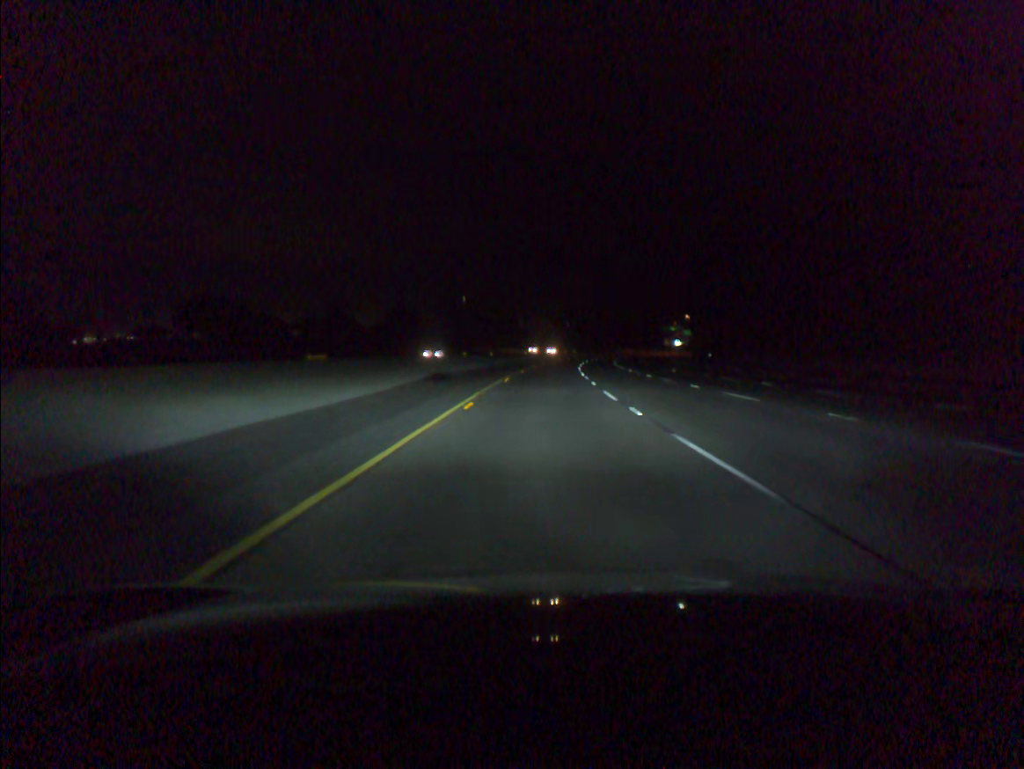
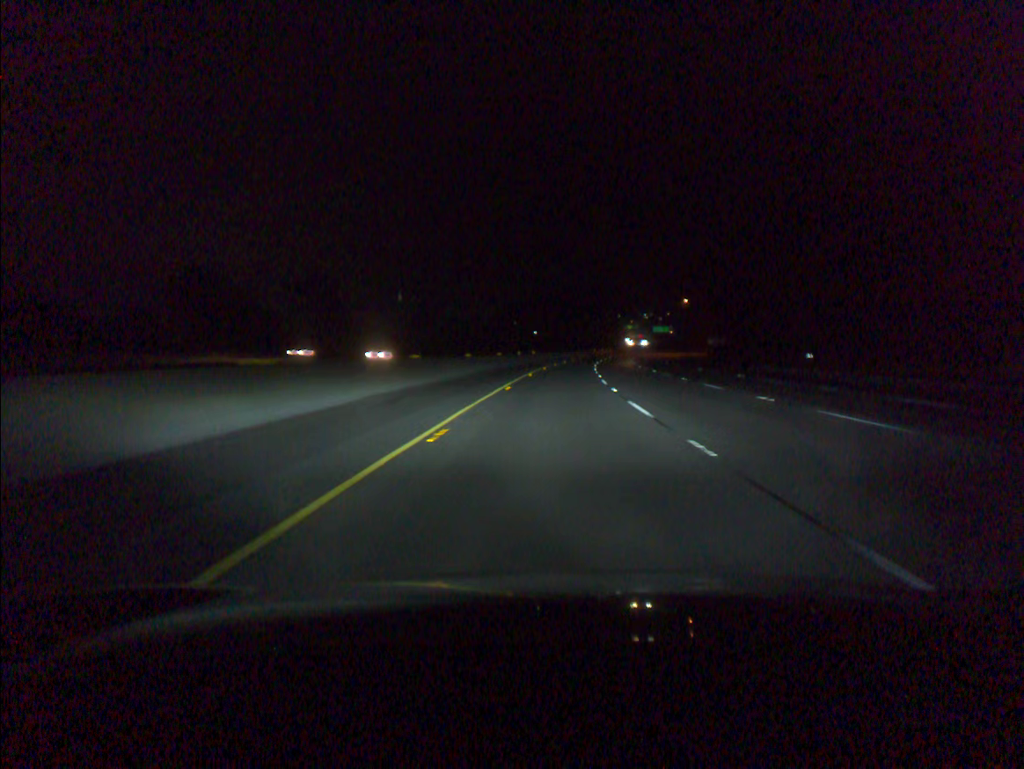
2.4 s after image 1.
(+1.9, +79.1) m; +4°
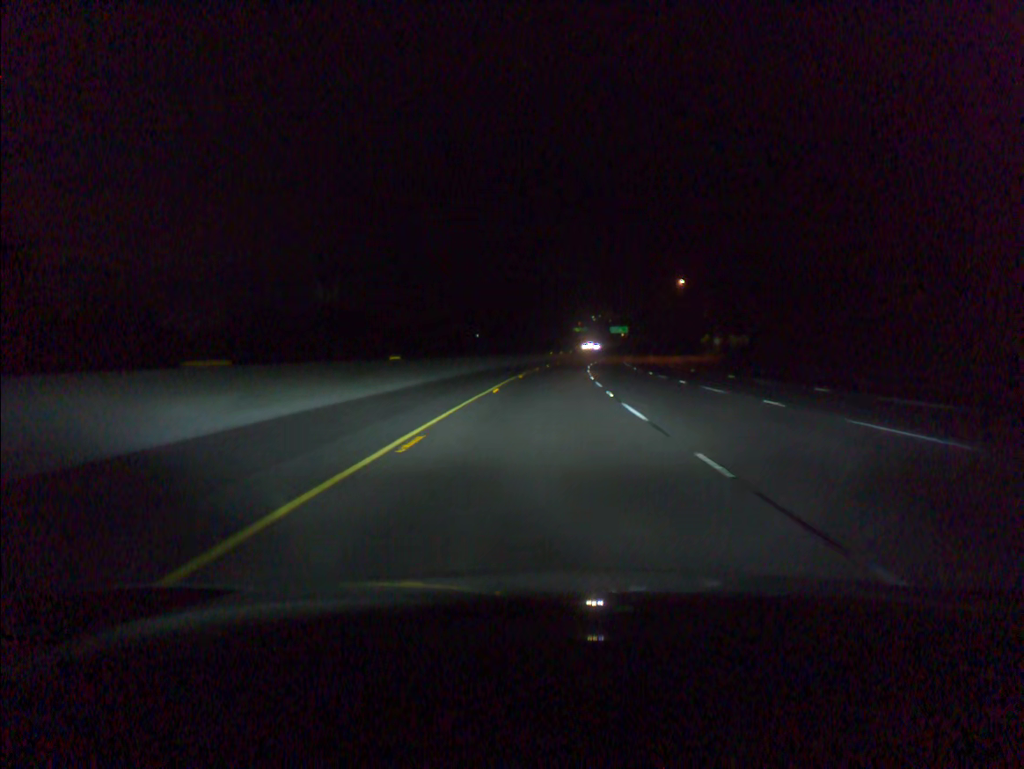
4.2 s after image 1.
(+2.2, +59.2) m; +4°
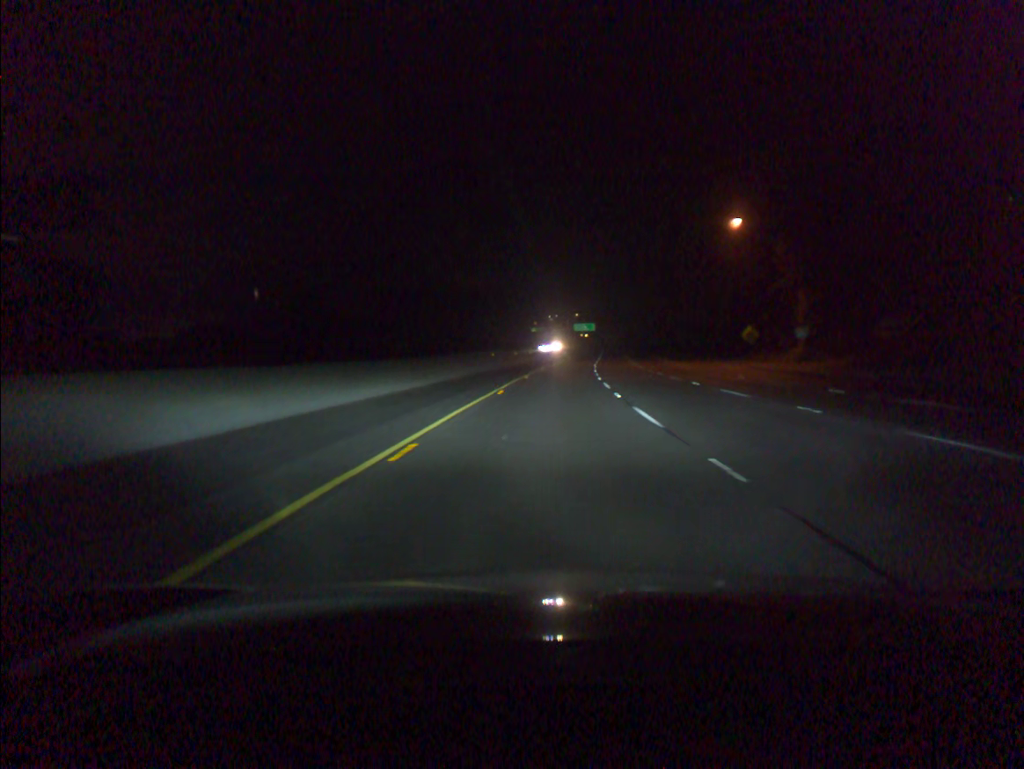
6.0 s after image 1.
(+1.6, +59.1) m; +3°
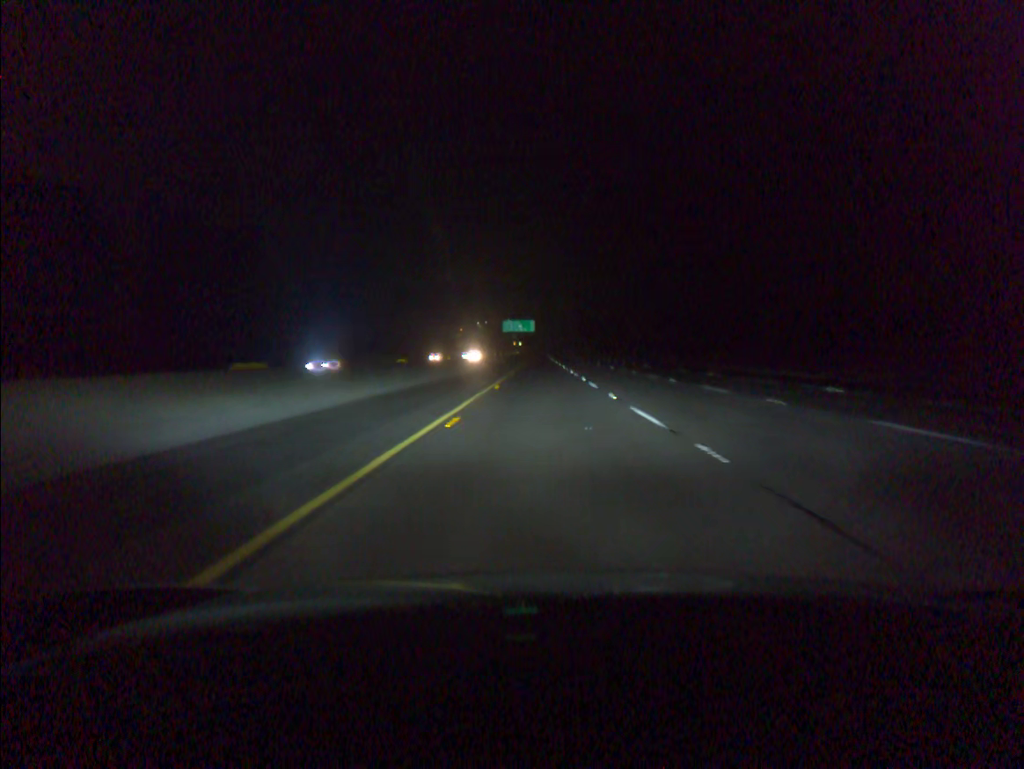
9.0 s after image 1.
(+5.1, +98.1) m; +5°
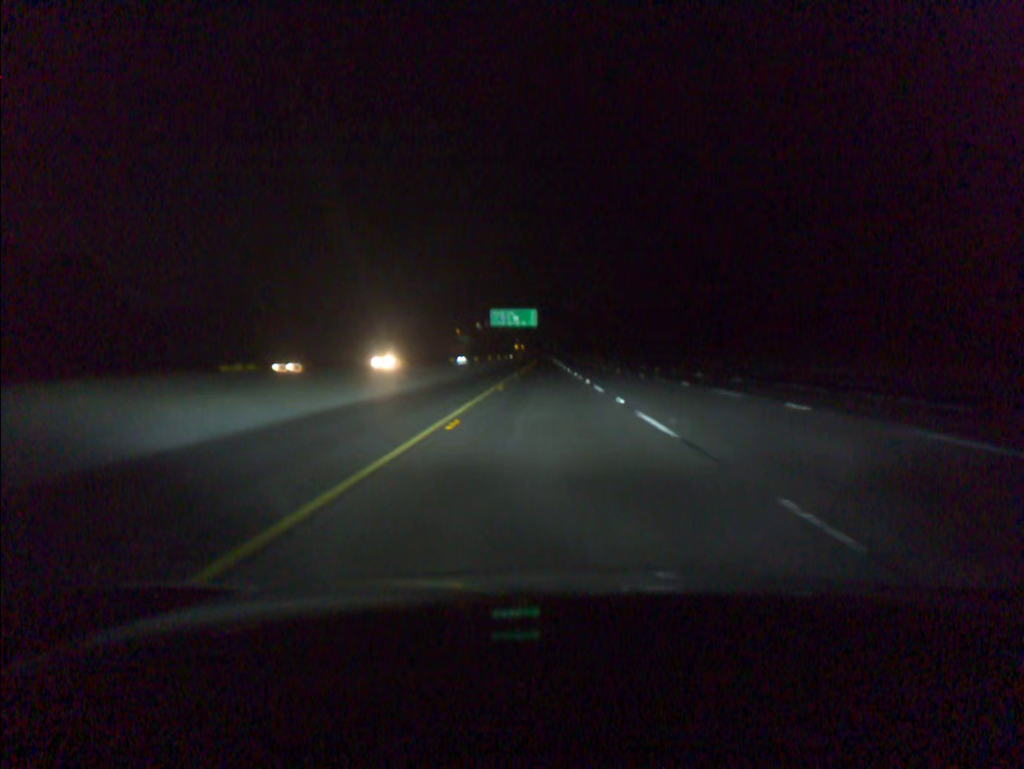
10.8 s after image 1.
(-0.1, +58.7) m; 0°
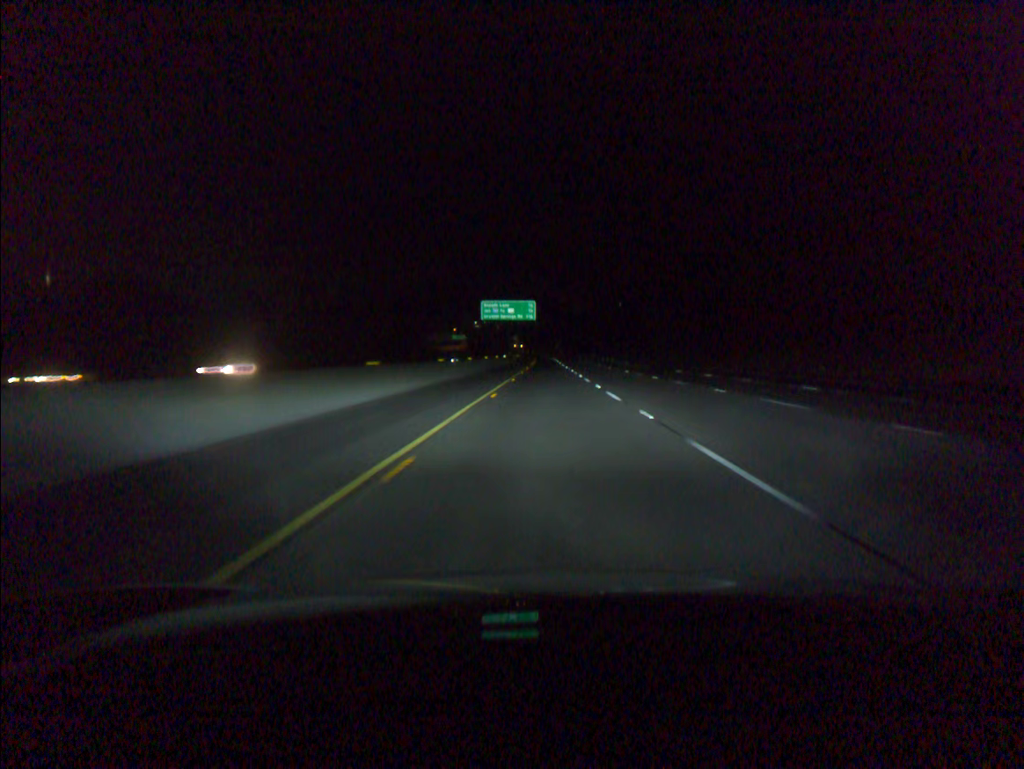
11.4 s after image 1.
(0.0, +19.6) m; 0°
